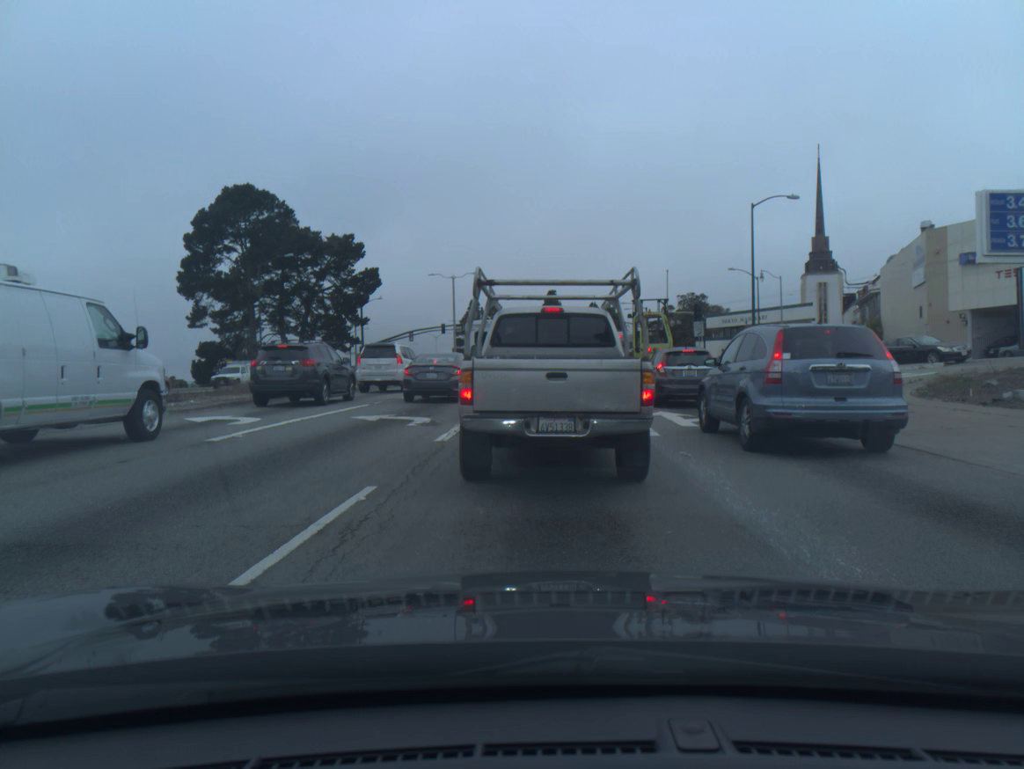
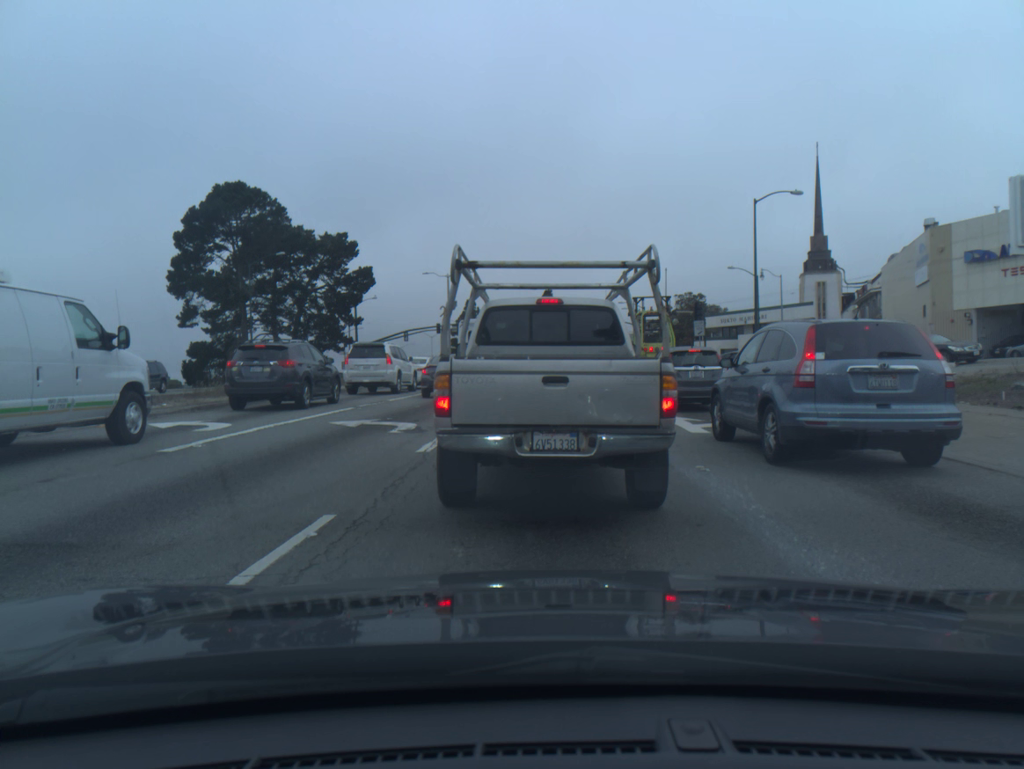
(+0.1, +1.3) m; 0°
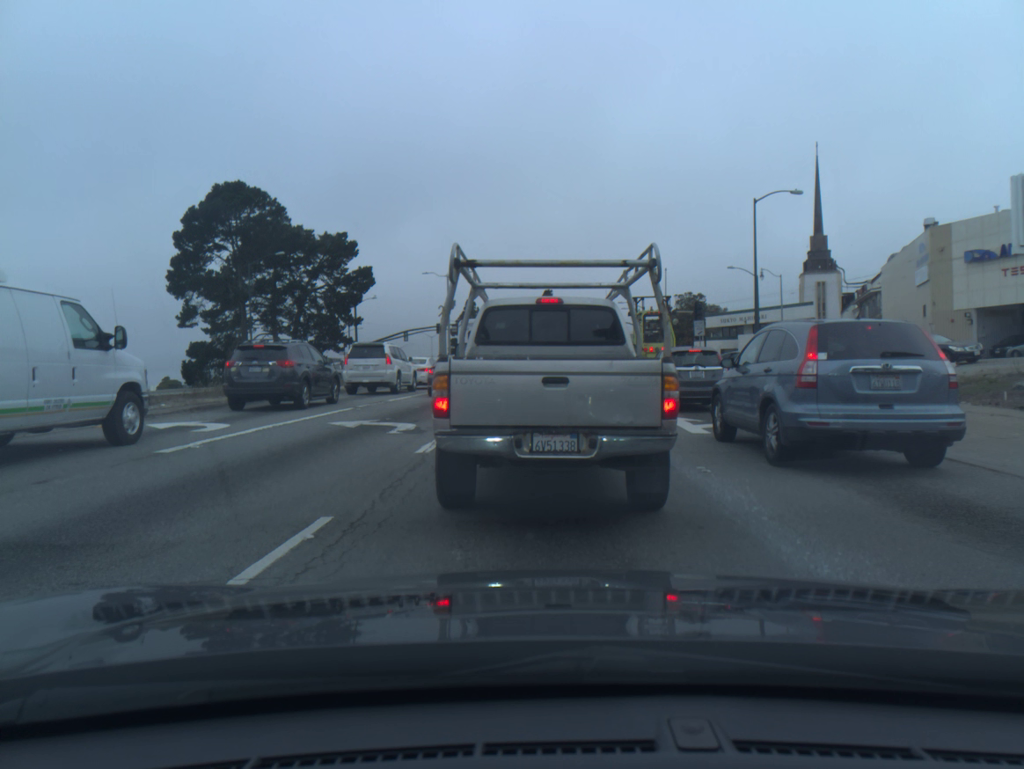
(+0.1, +0.1) m; 0°
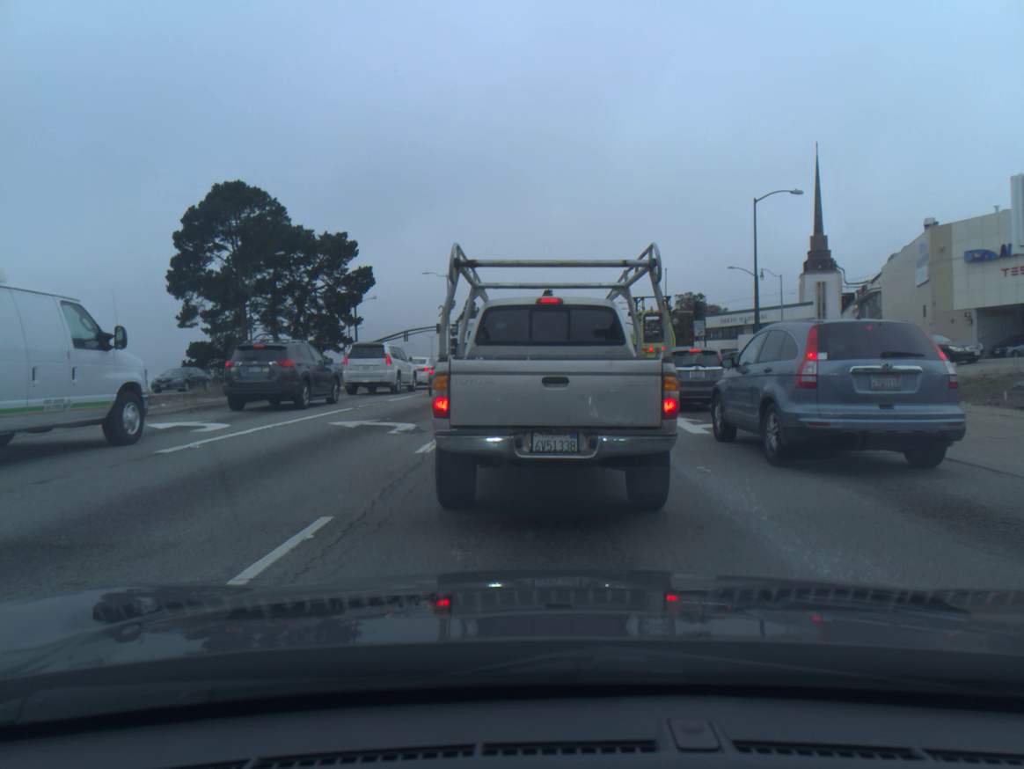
(0.0, 0.0) m; 0°
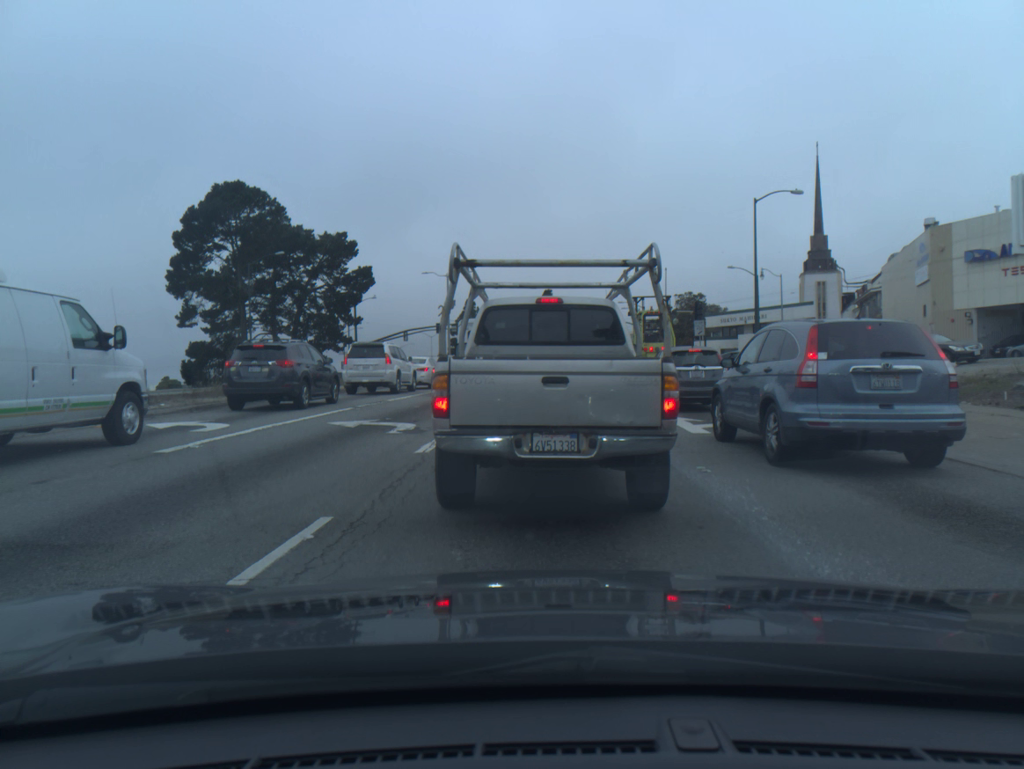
(+0.1, 0.0) m; 0°
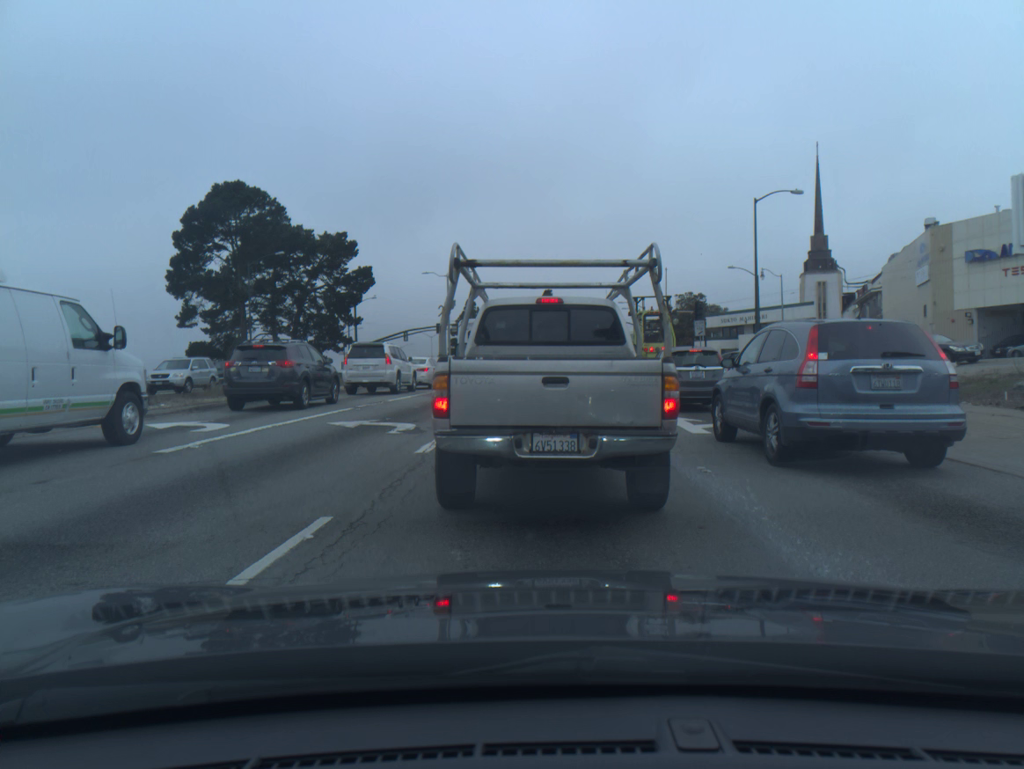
(-0.1, 0.0) m; 0°
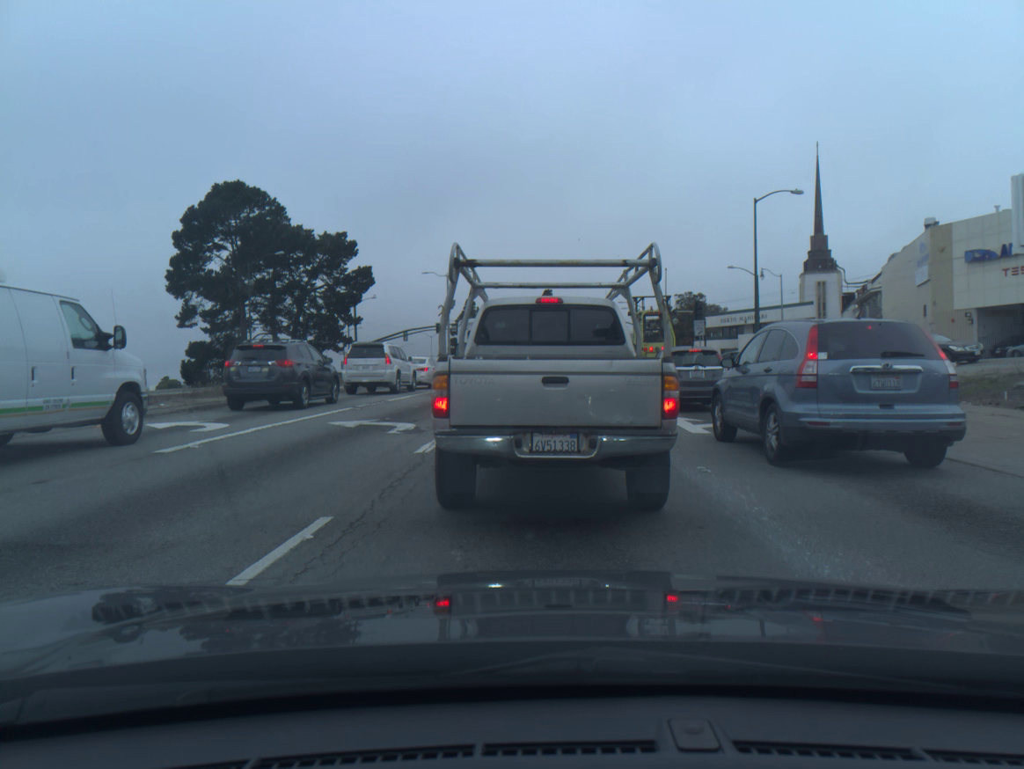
(0.0, 0.0) m; 0°
